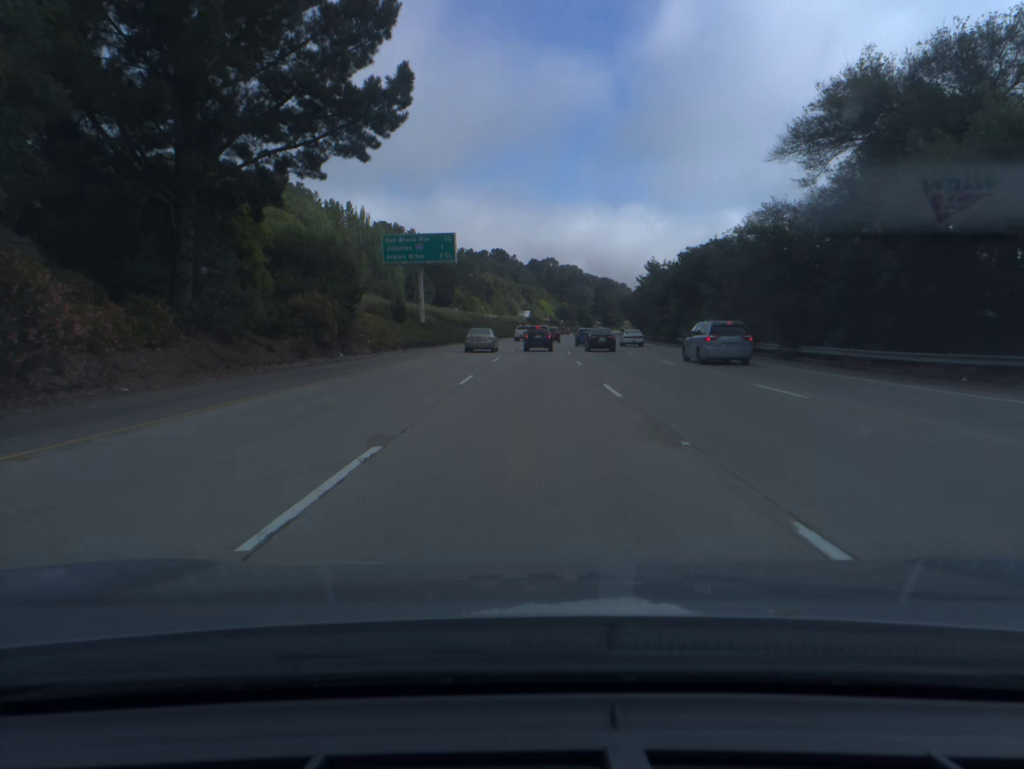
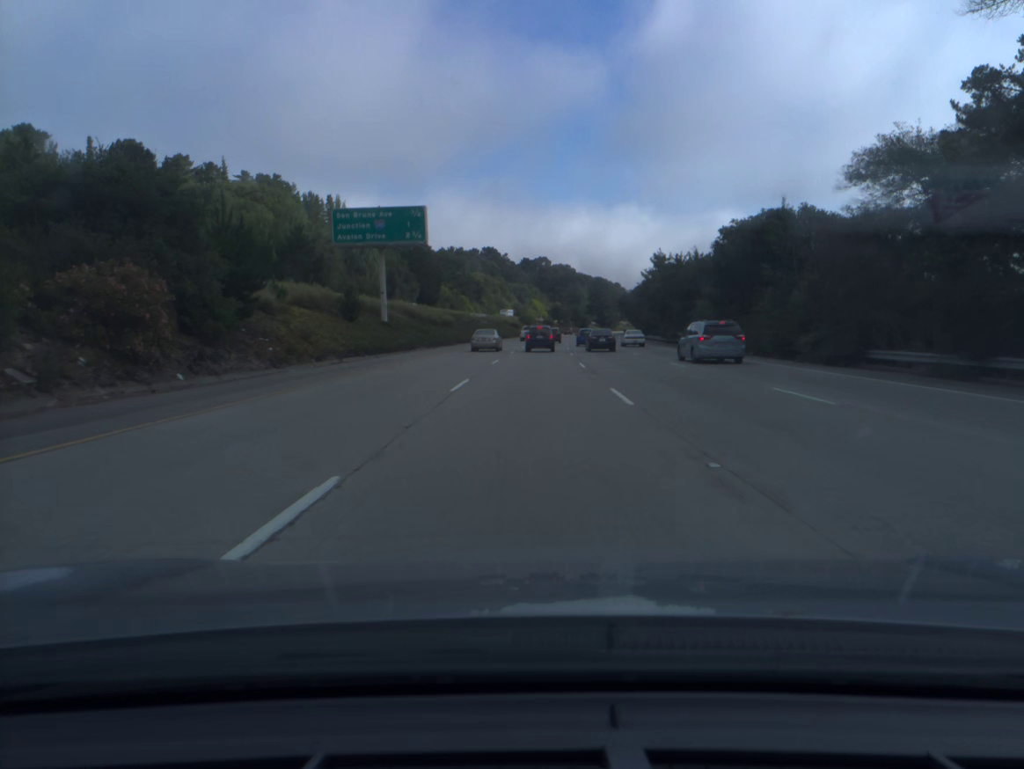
(+0.1, +16.4) m; +1°
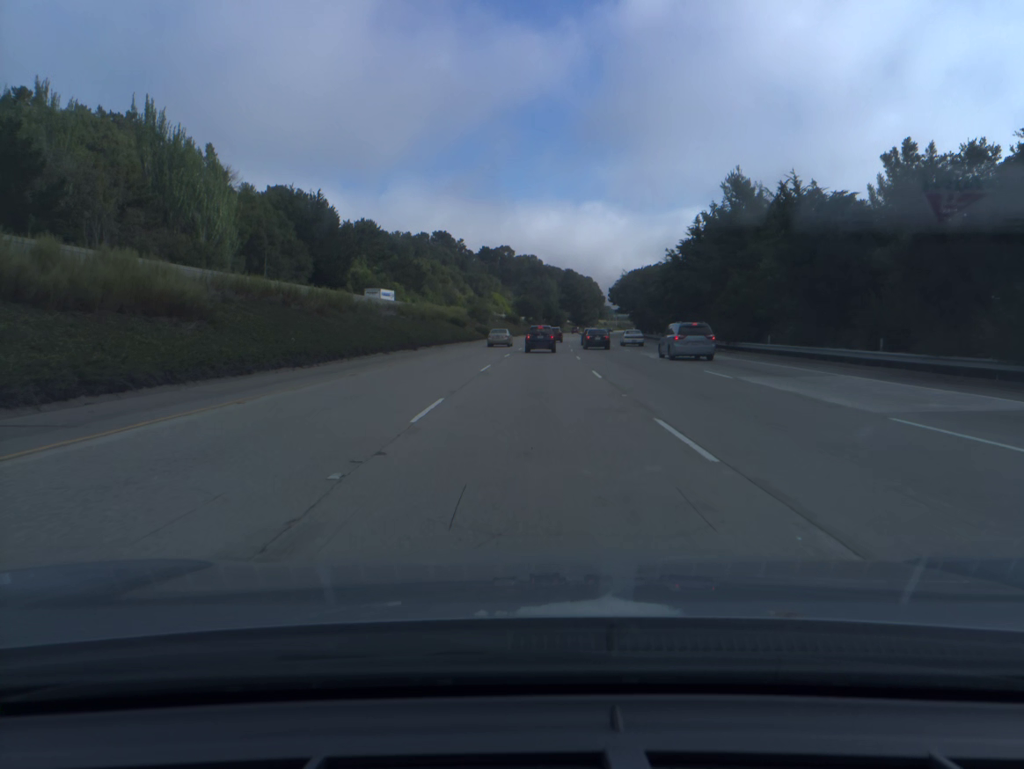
(+1.5, +64.7) m; +3°
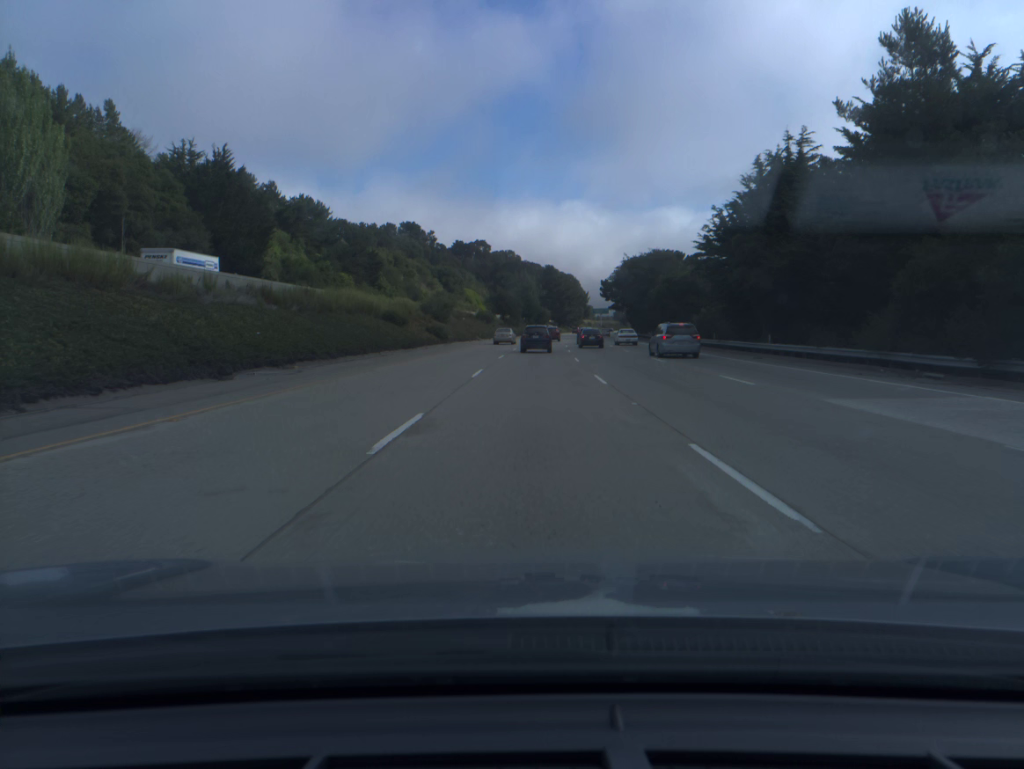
(+0.4, +31.8) m; +2°
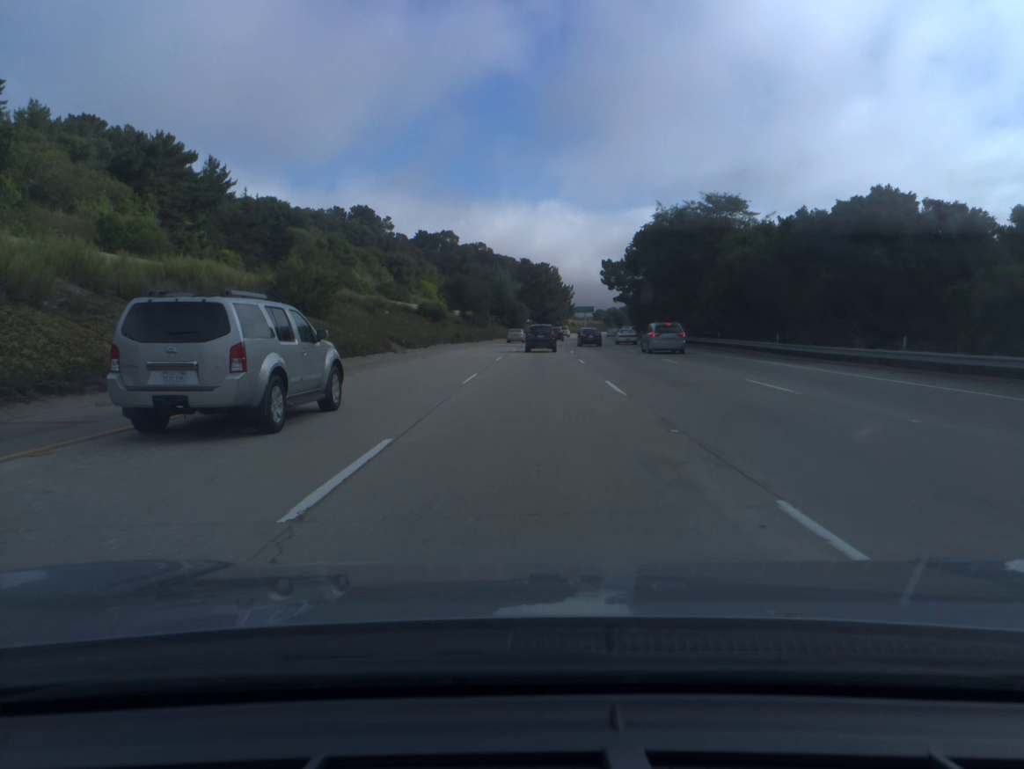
(+0.7, +47.1) m; +2°
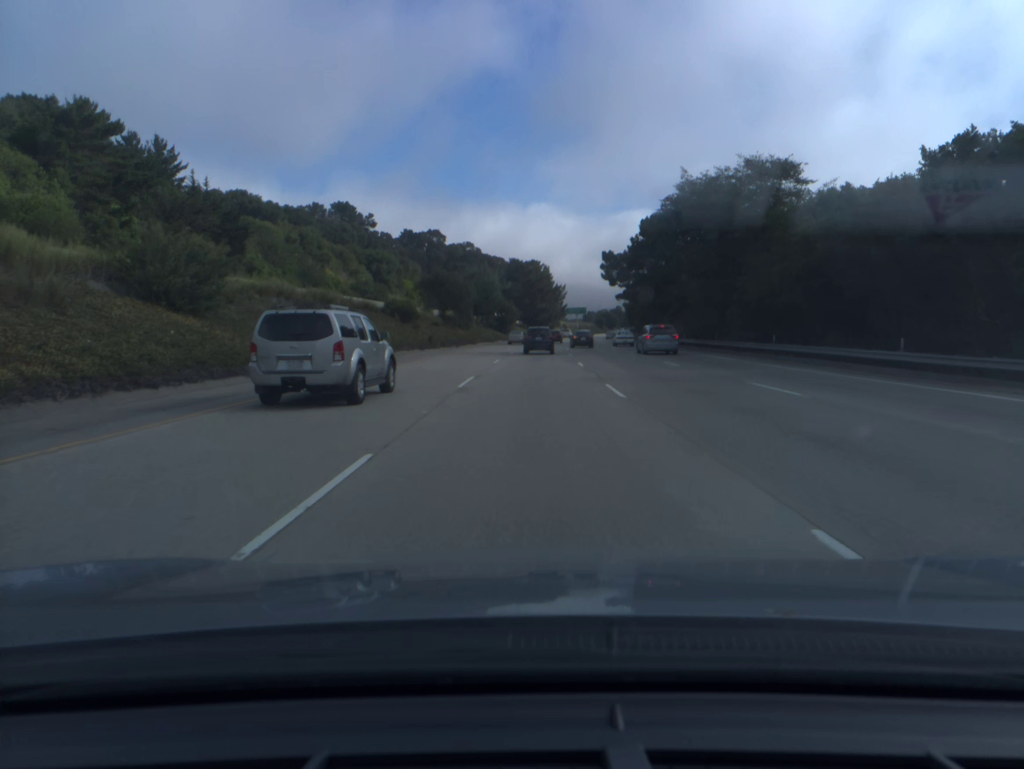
(+0.1, +15.6) m; +1°
